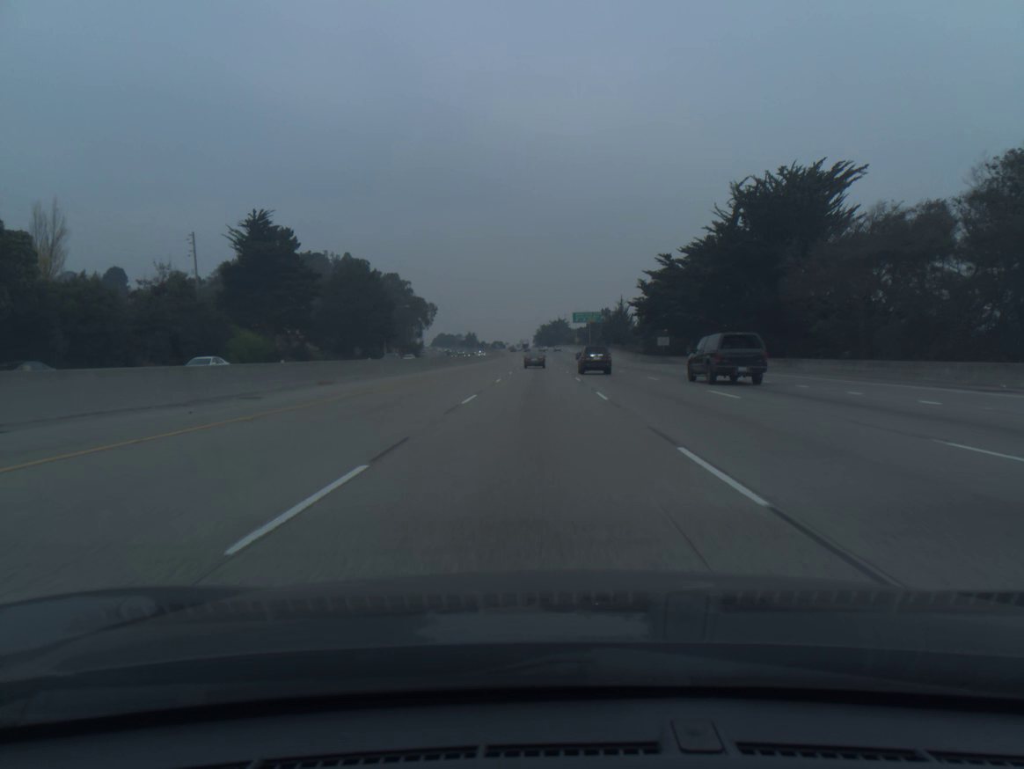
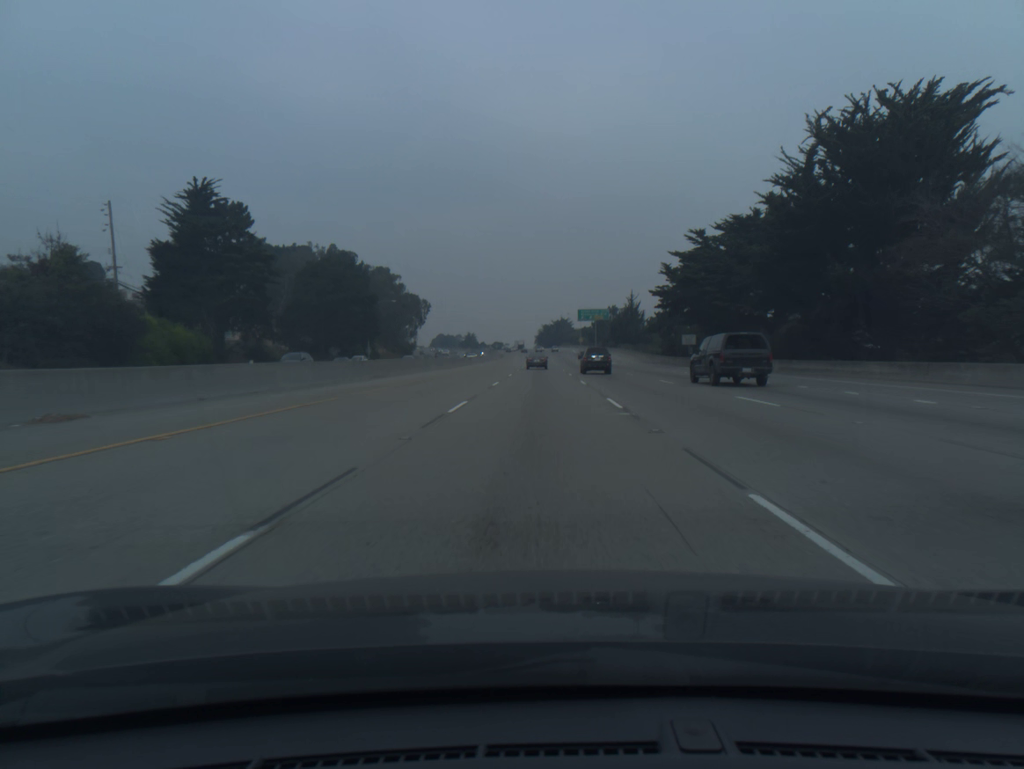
(0.0, +17.9) m; 0°
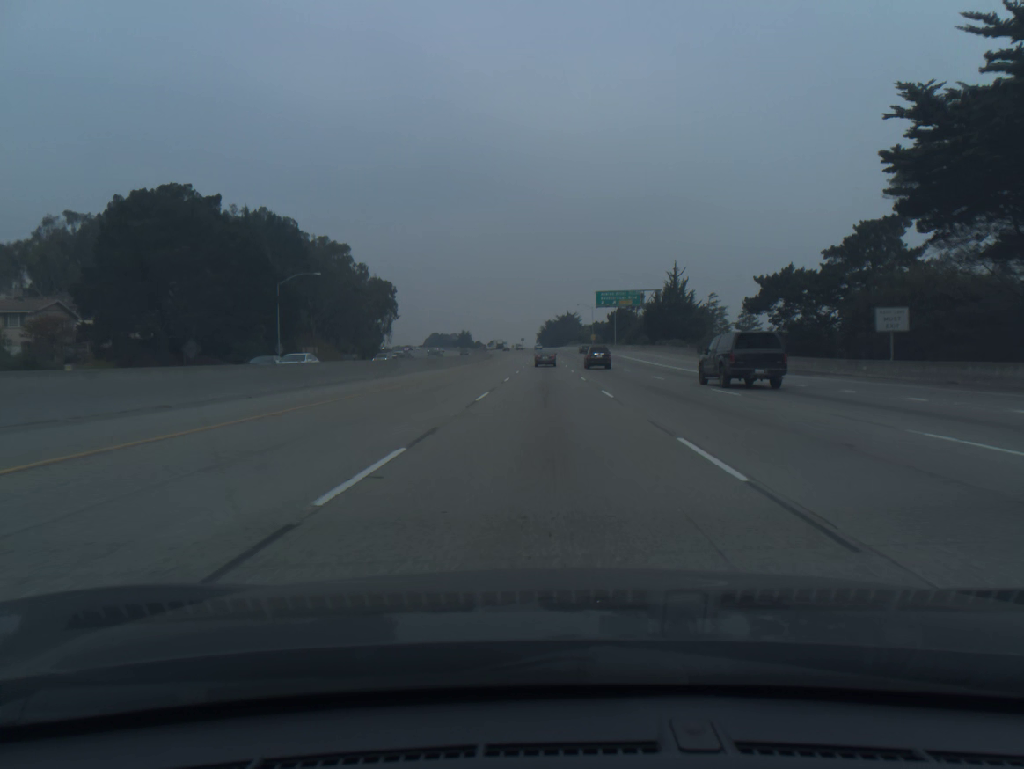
(-0.1, +53.9) m; 0°
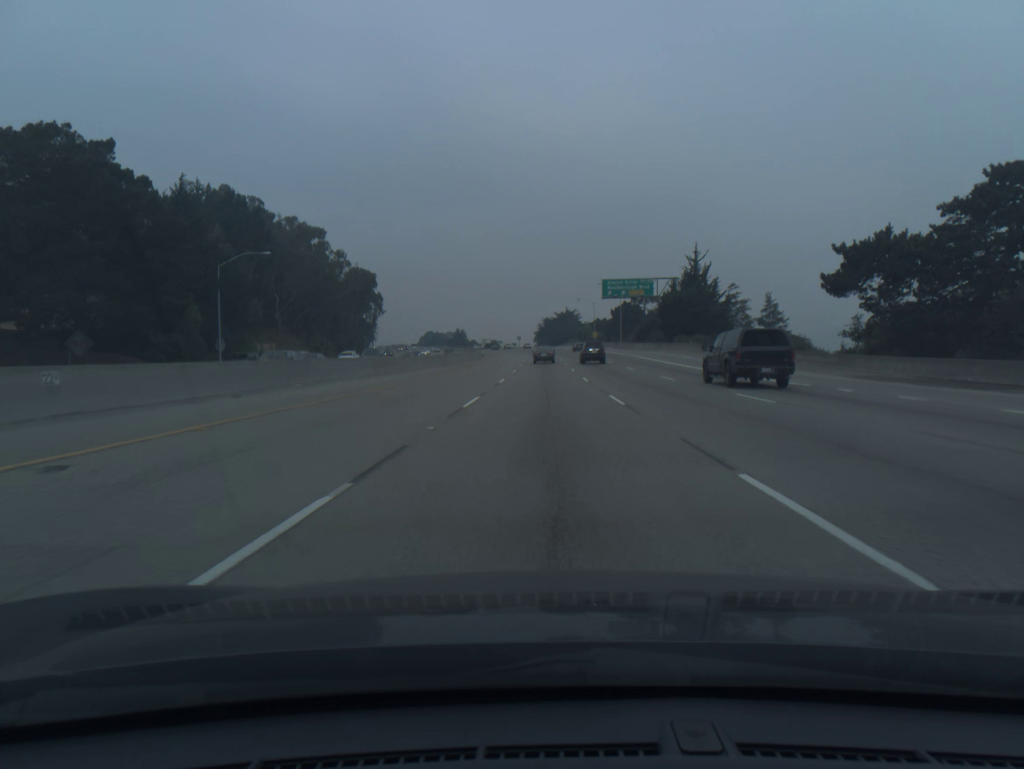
(0.0, +18.0) m; 0°
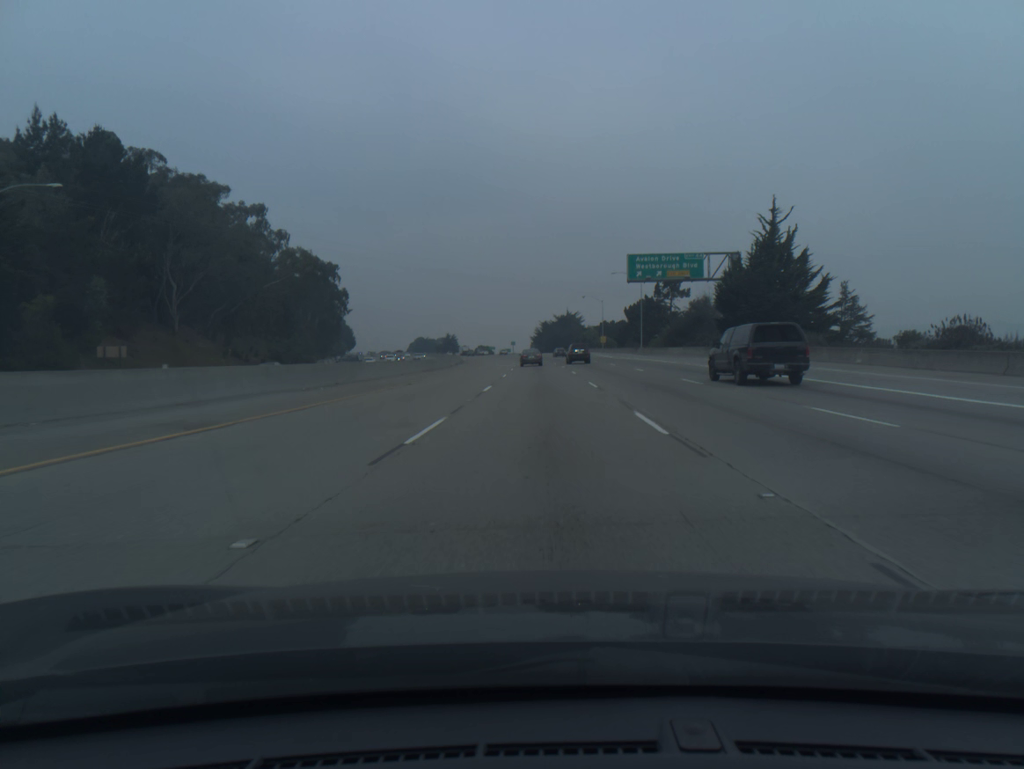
(+0.1, +36.0) m; 0°
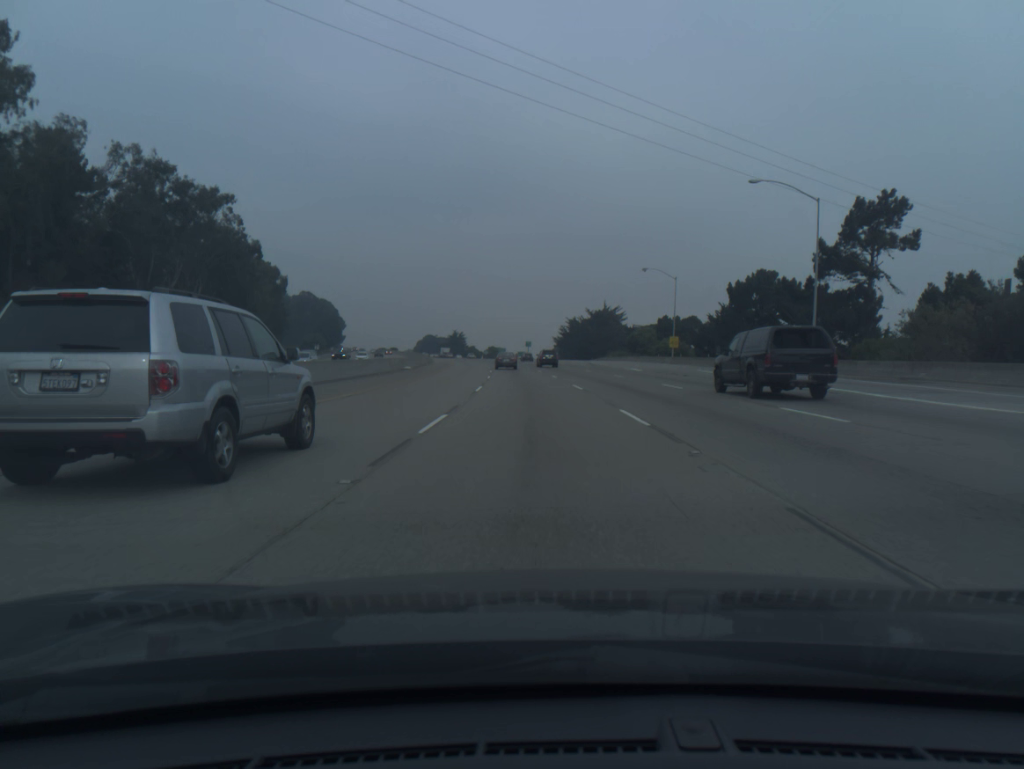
(-0.6, +71.4) m; -2°
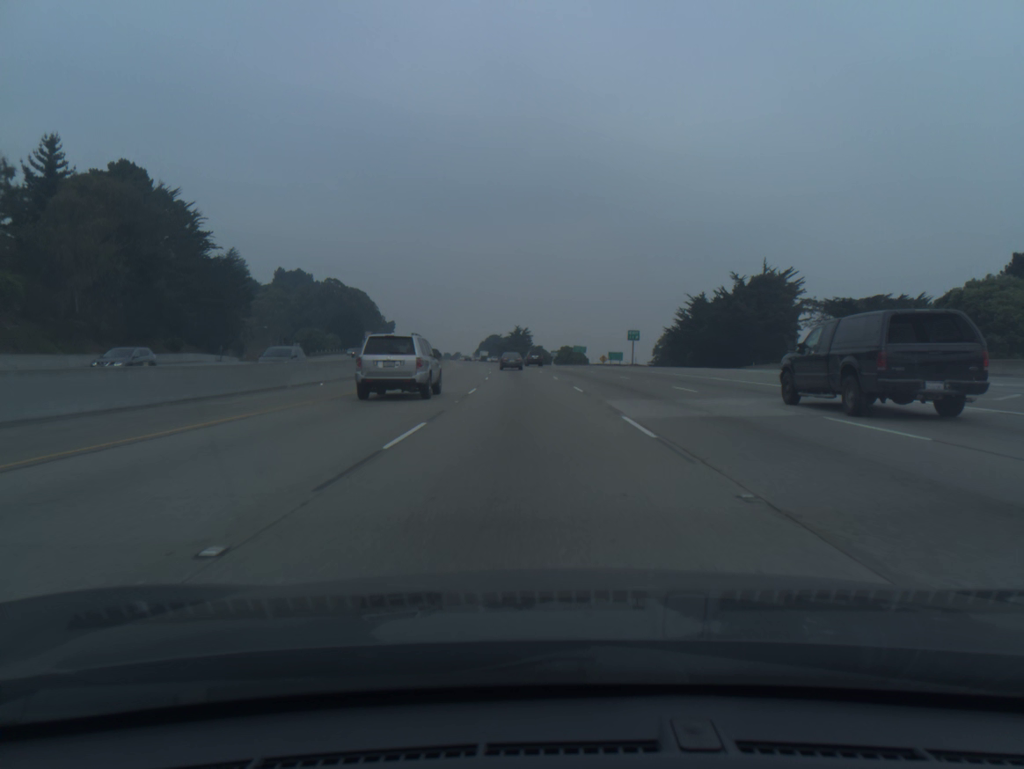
(-4.2, +89.7) m; -6°
